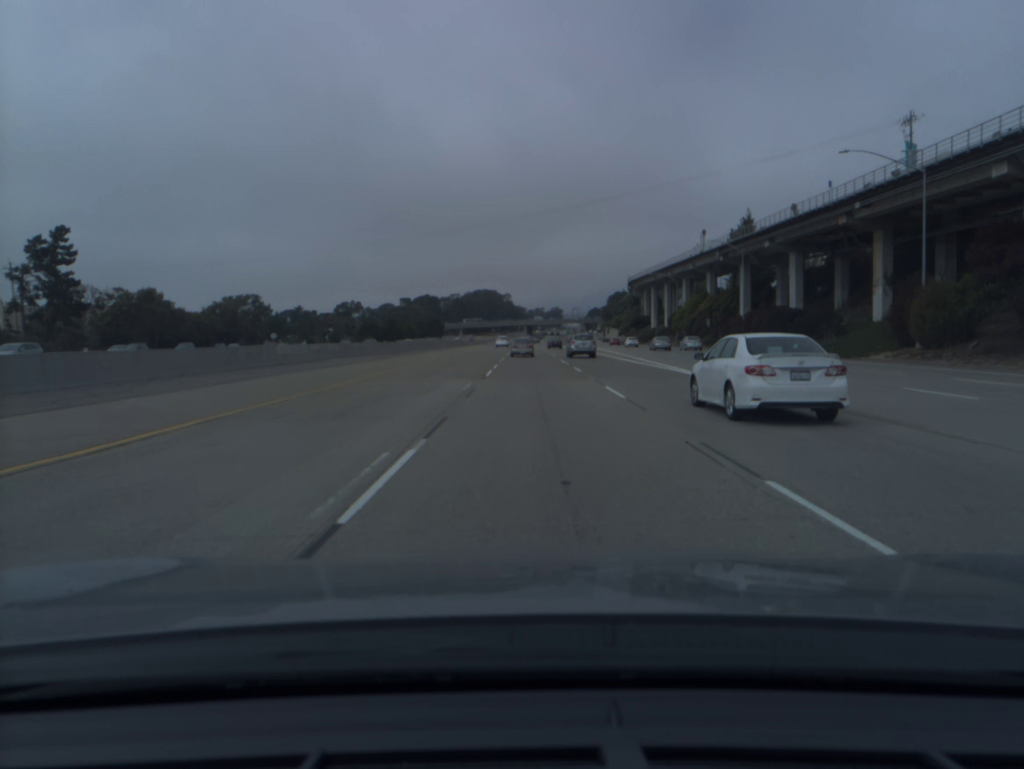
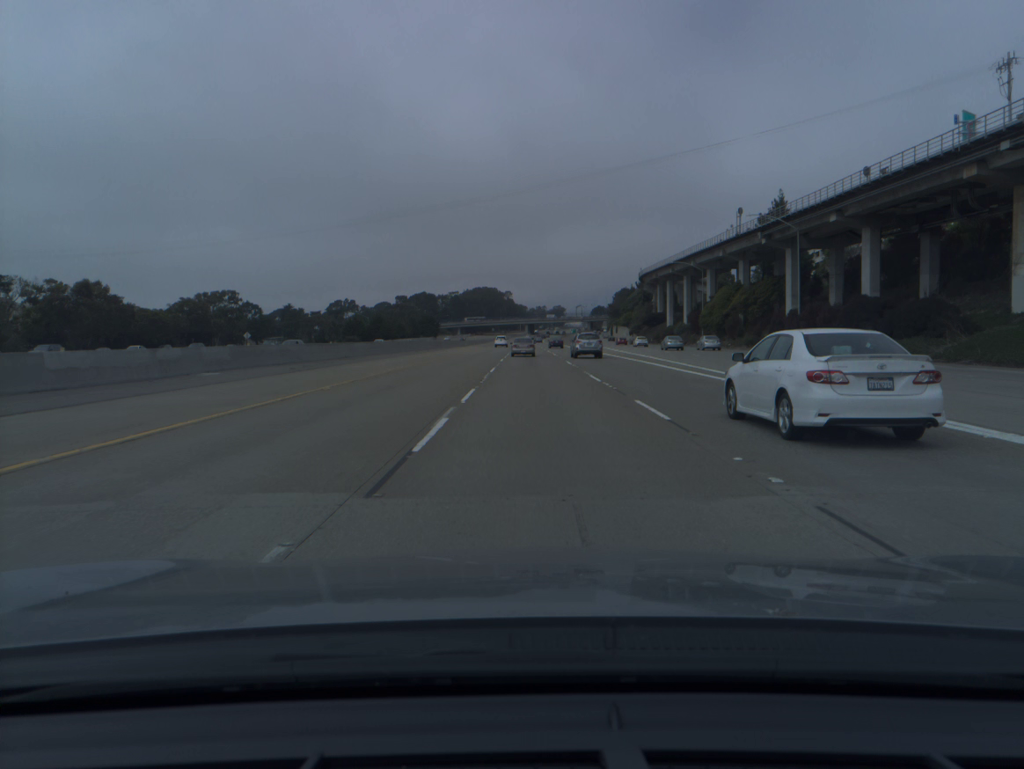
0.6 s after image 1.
(0.0, +18.8) m; 0°
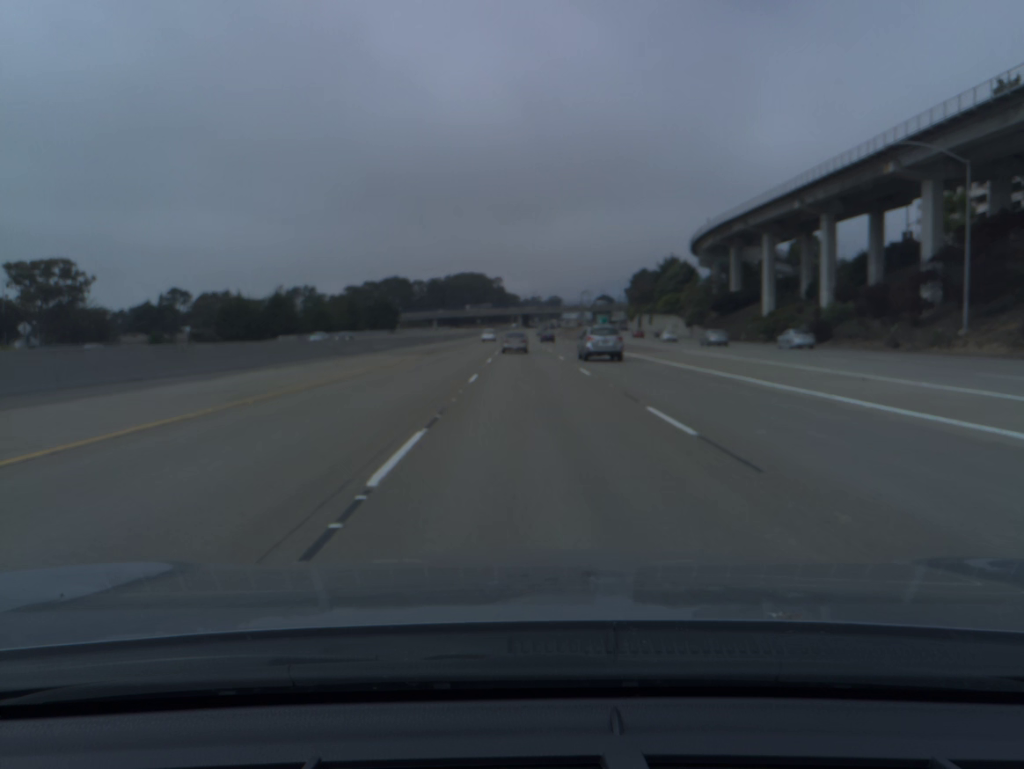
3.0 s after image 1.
(0.0, +77.7) m; 0°
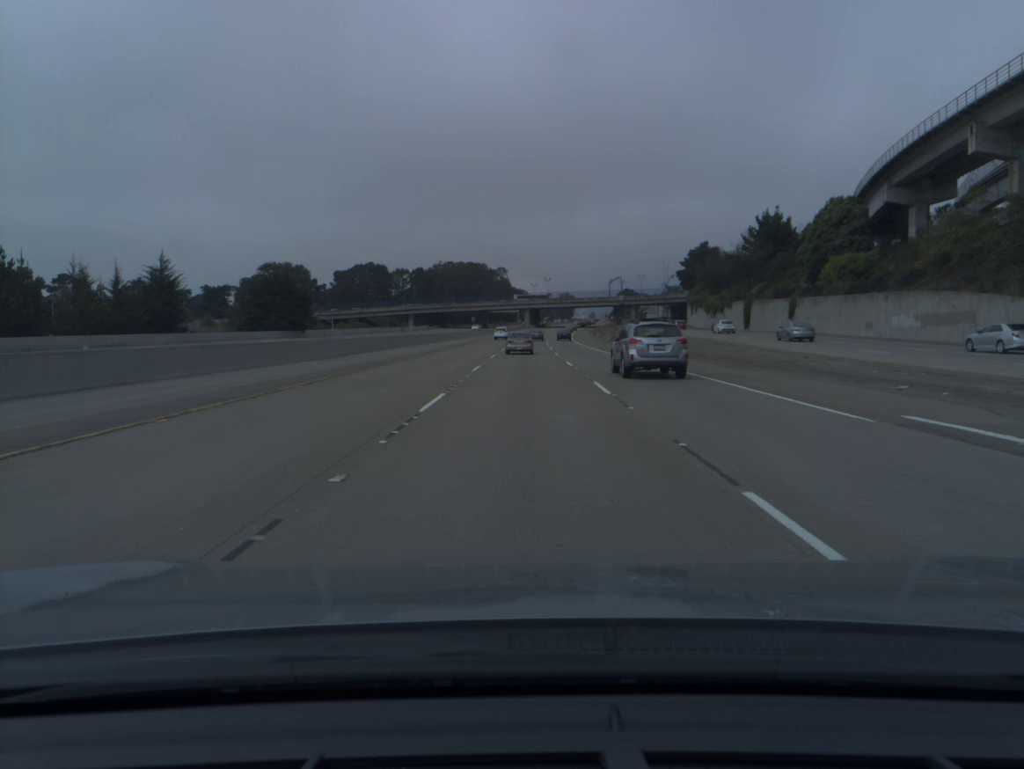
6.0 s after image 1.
(-0.3, +95.7) m; -1°
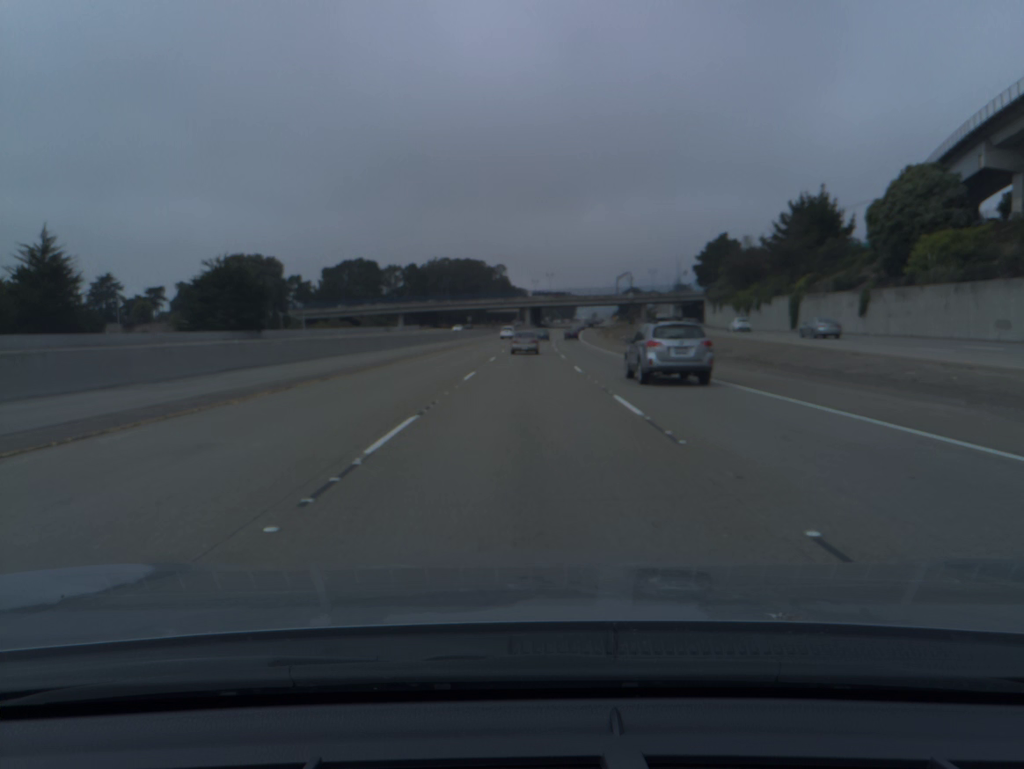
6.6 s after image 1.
(0.0, +18.7) m; 0°
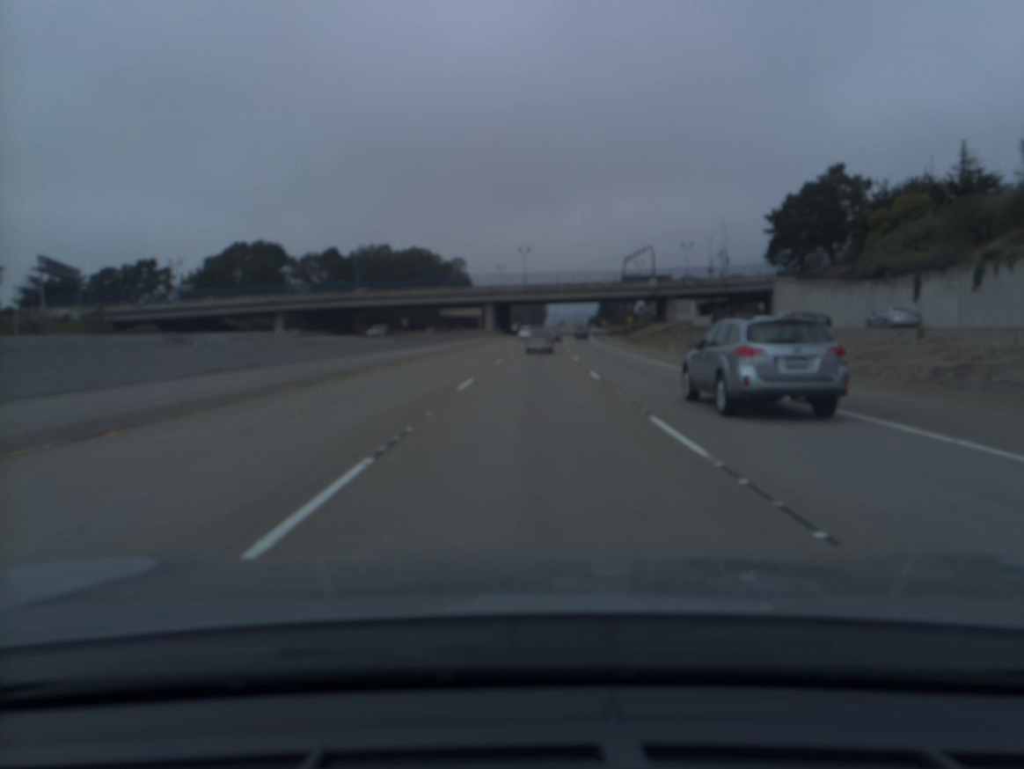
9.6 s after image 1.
(+1.4, +91.8) m; +2°
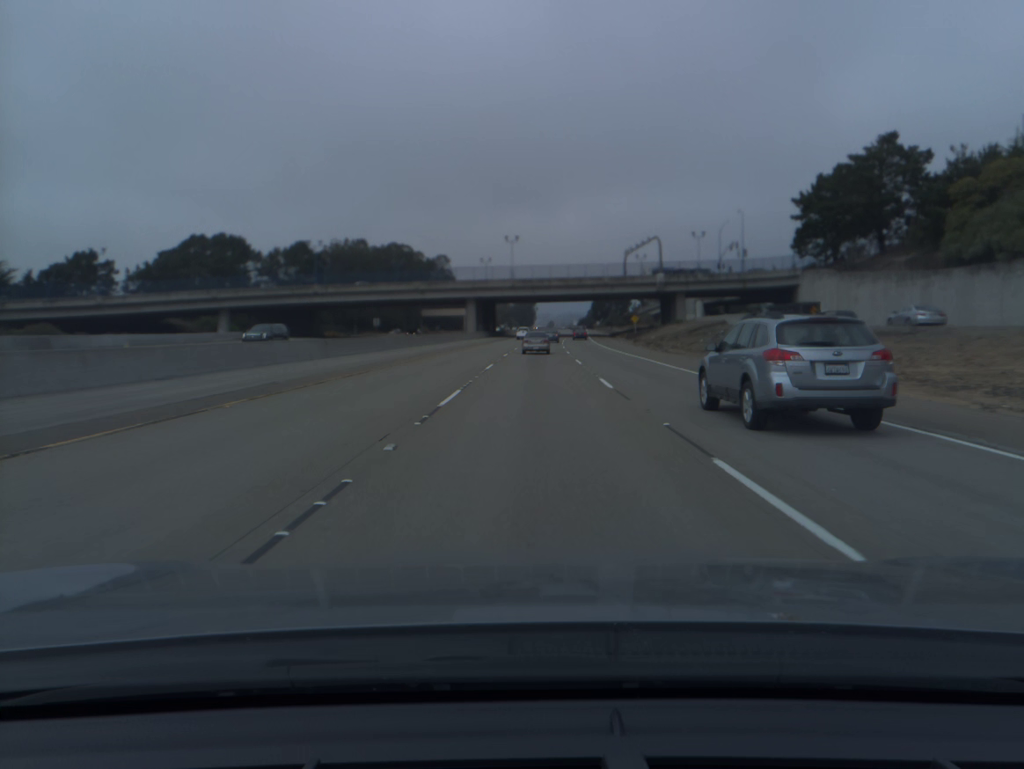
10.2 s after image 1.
(+0.1, +18.1) m; +1°
